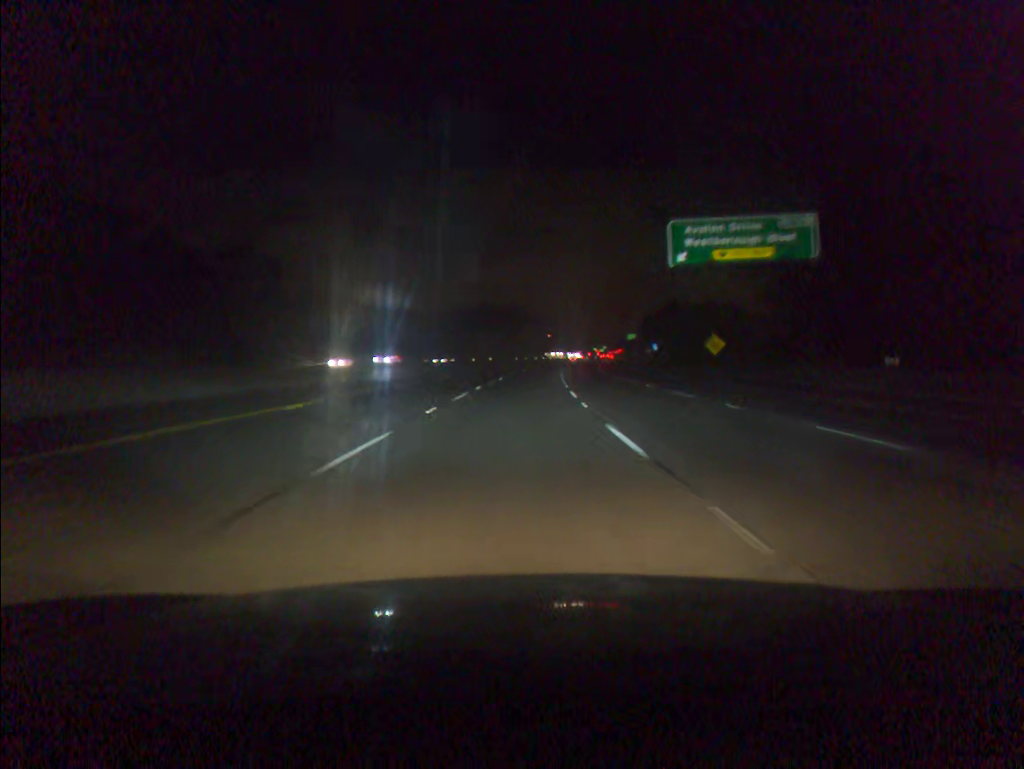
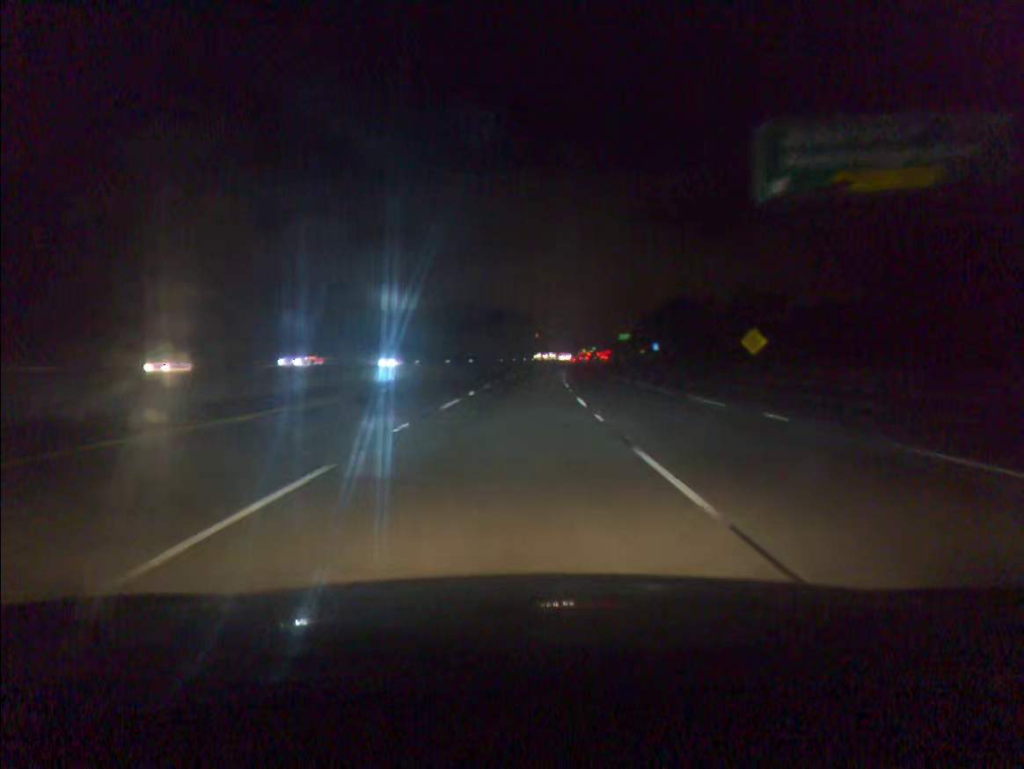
(+0.1, +18.4) m; +1°
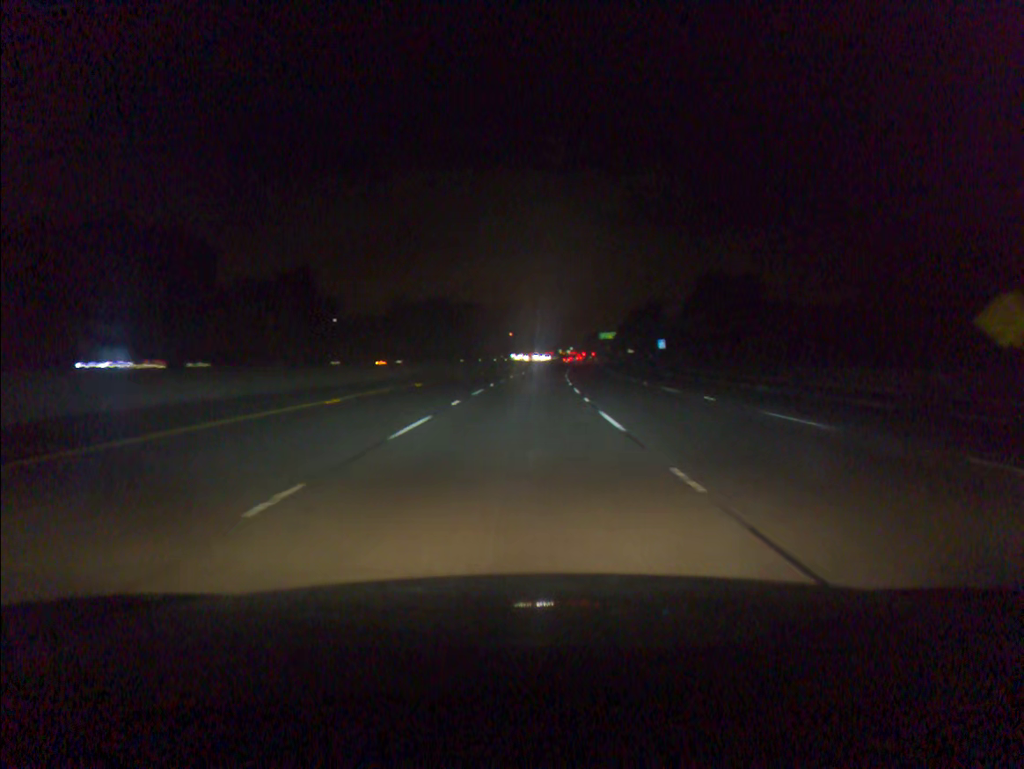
(+0.6, +36.8) m; +2°
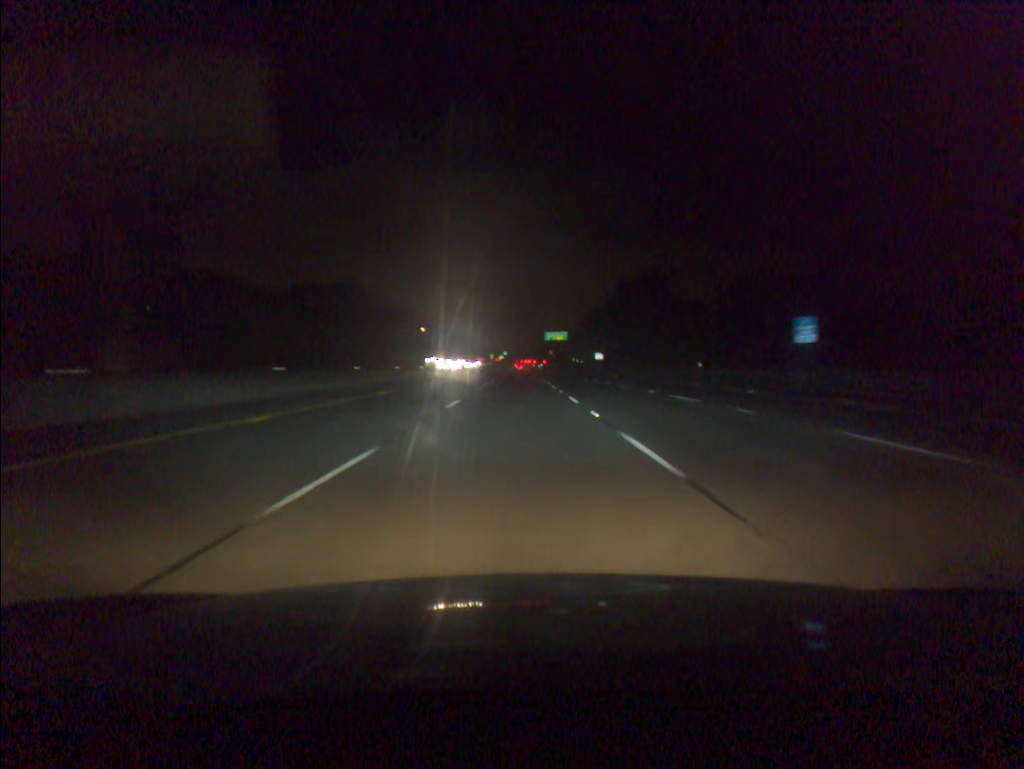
(+4.5, +92.5) m; +5°
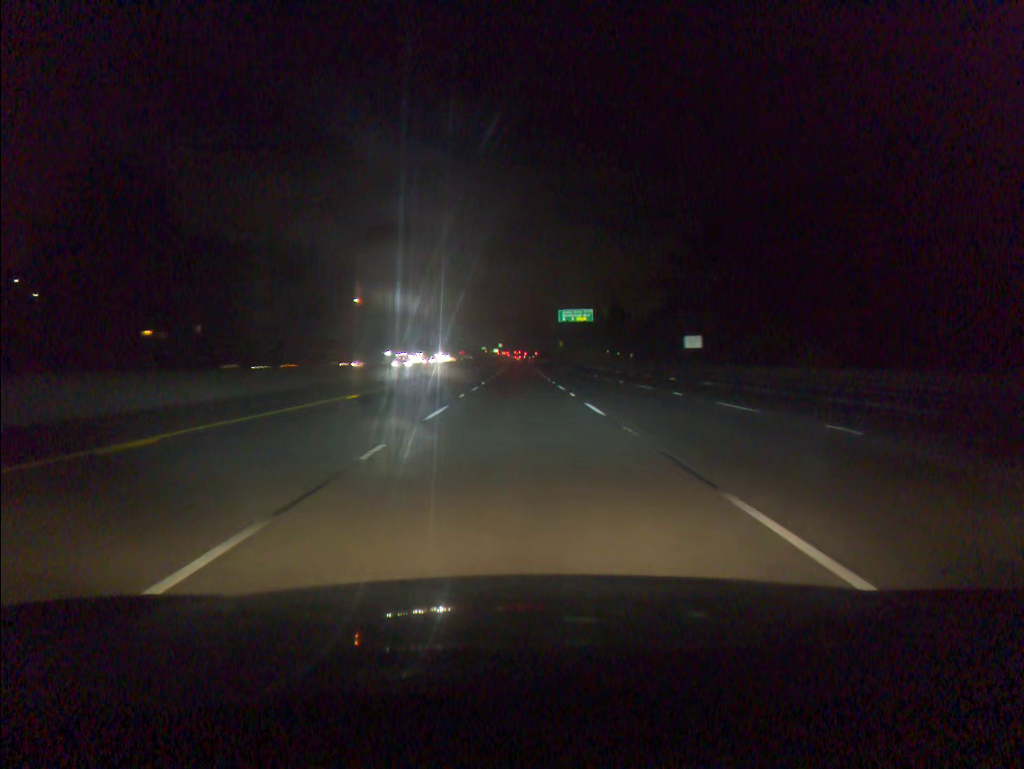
(0.0, +93.0) m; 0°
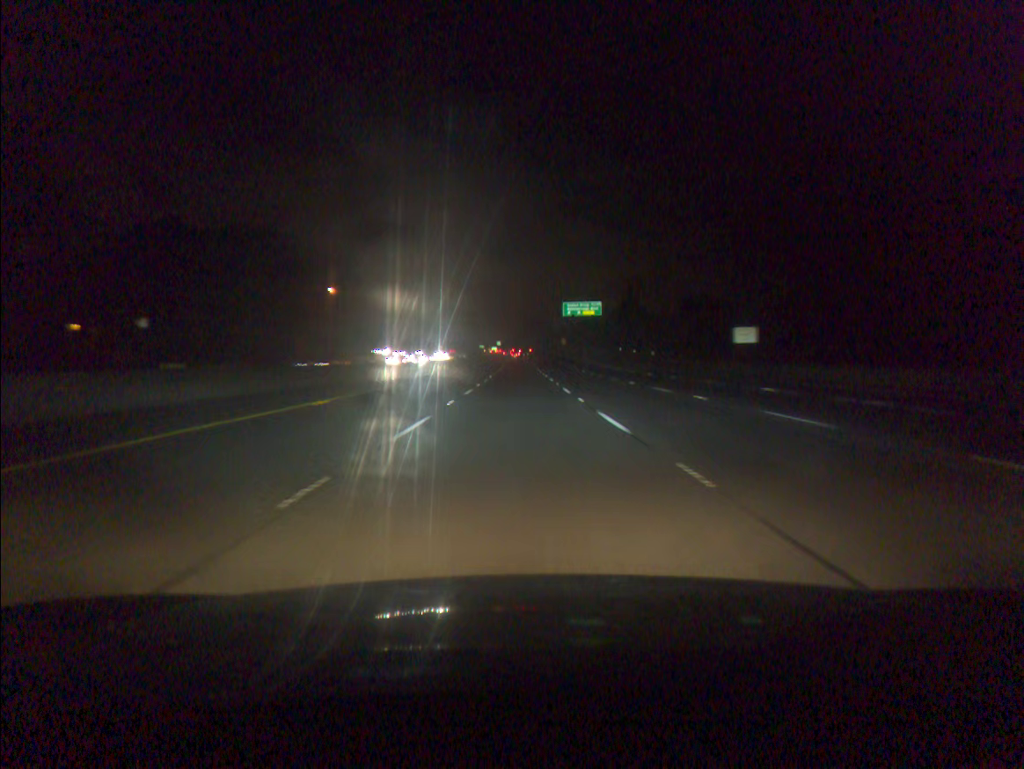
(0.0, +18.7) m; 0°
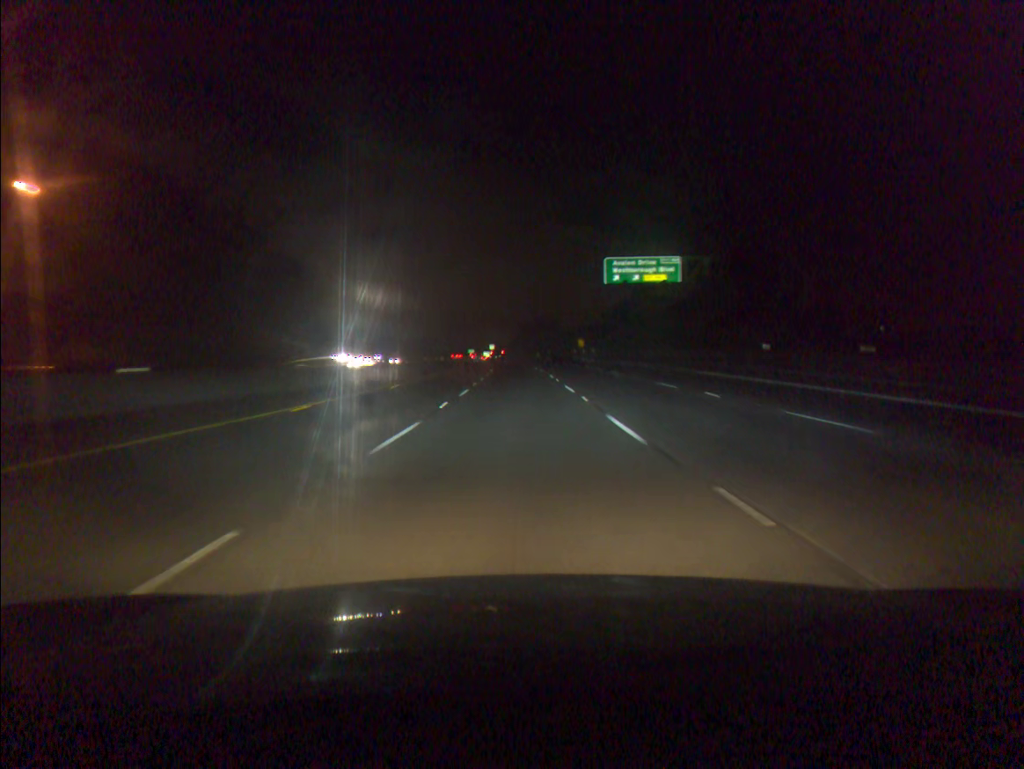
(0.0, +74.7) m; 0°
